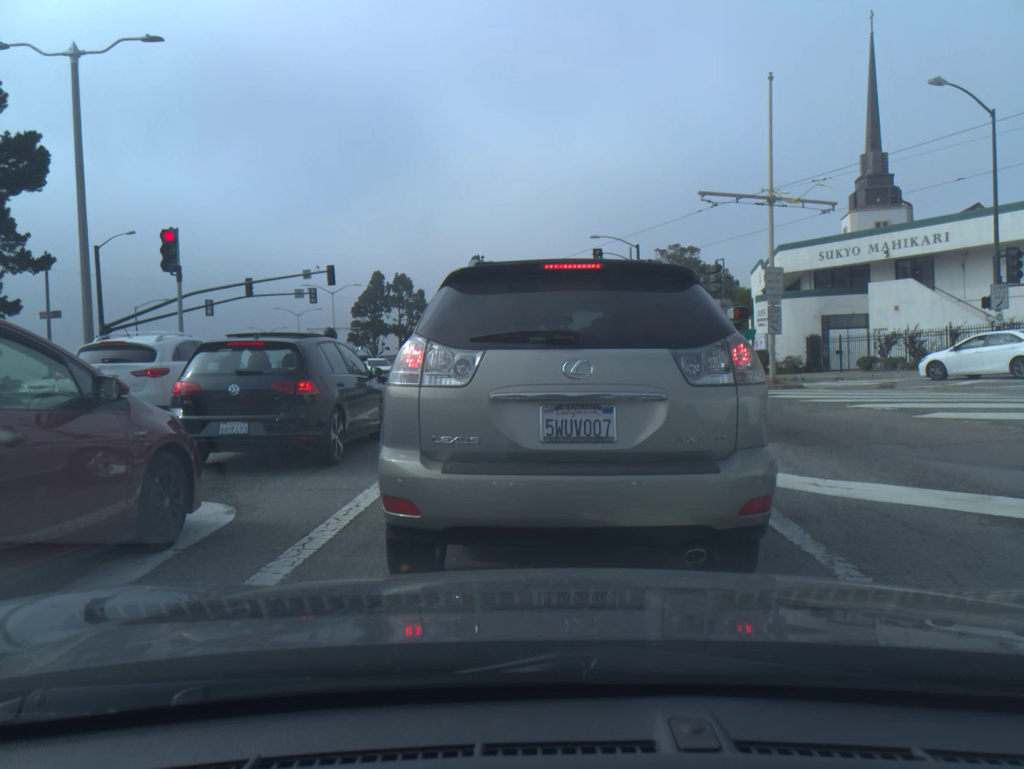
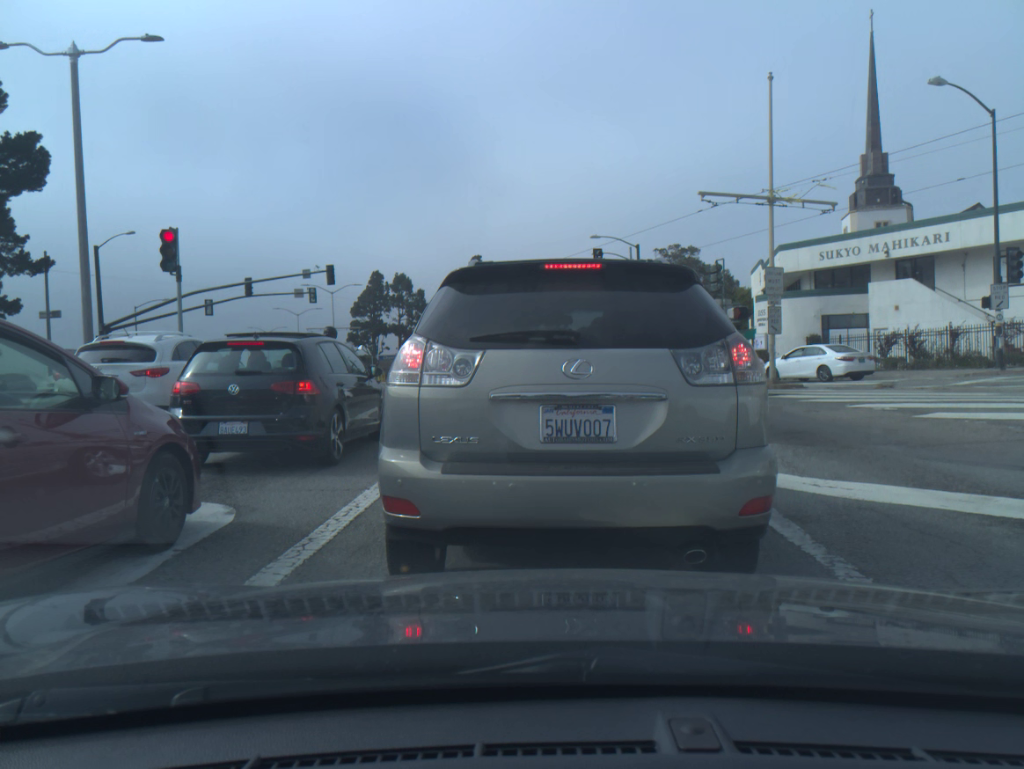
(0.0, 0.0) m; 0°
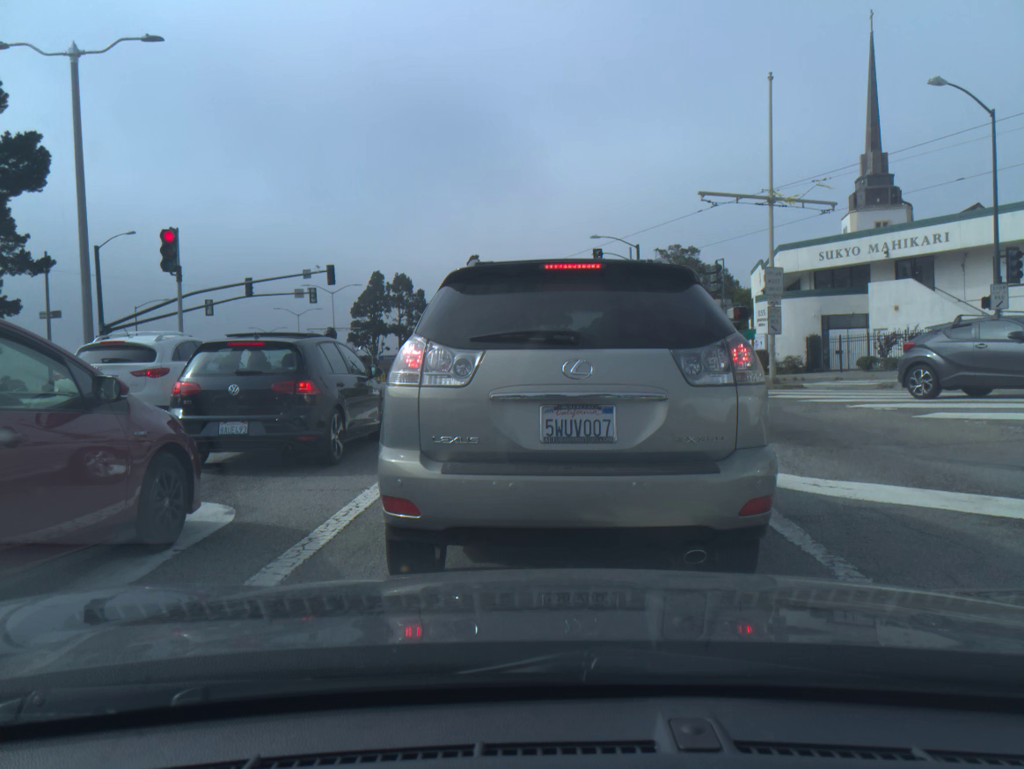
(0.0, 0.0) m; 0°
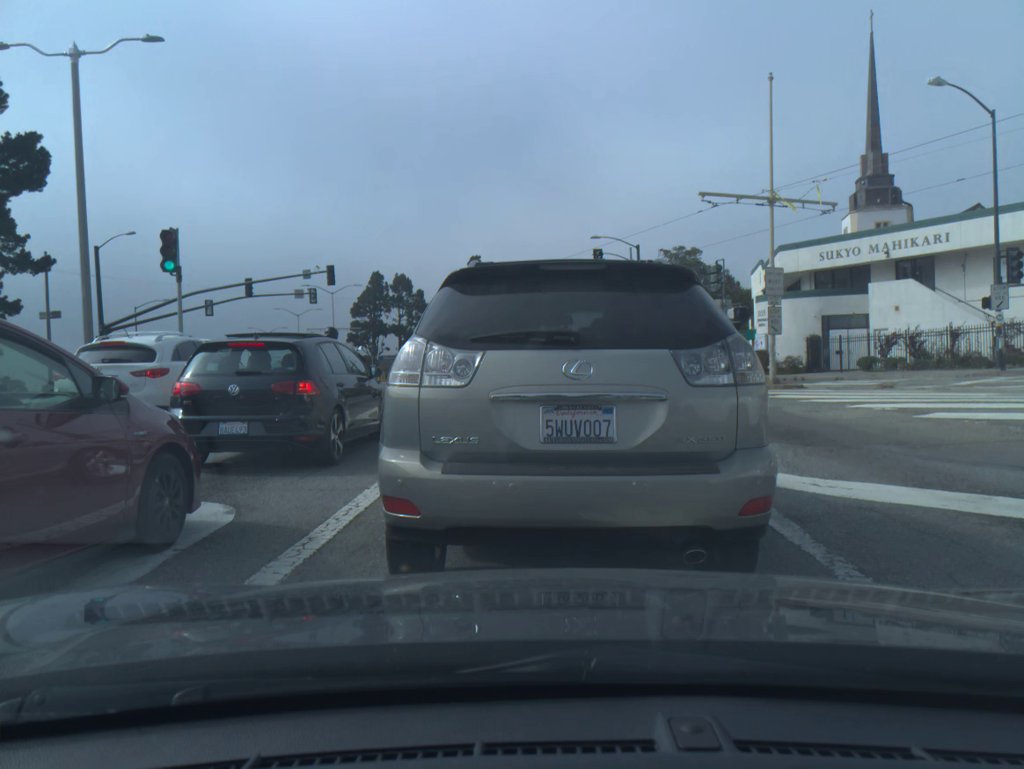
(0.0, 0.0) m; 0°
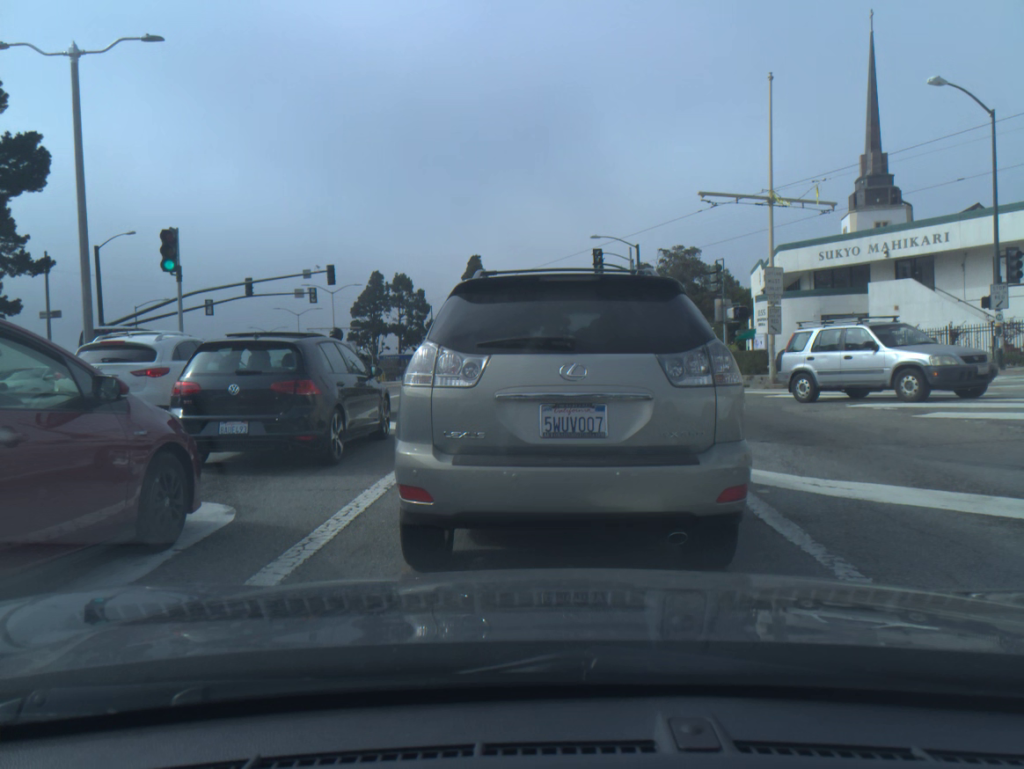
(0.0, 0.0) m; 0°
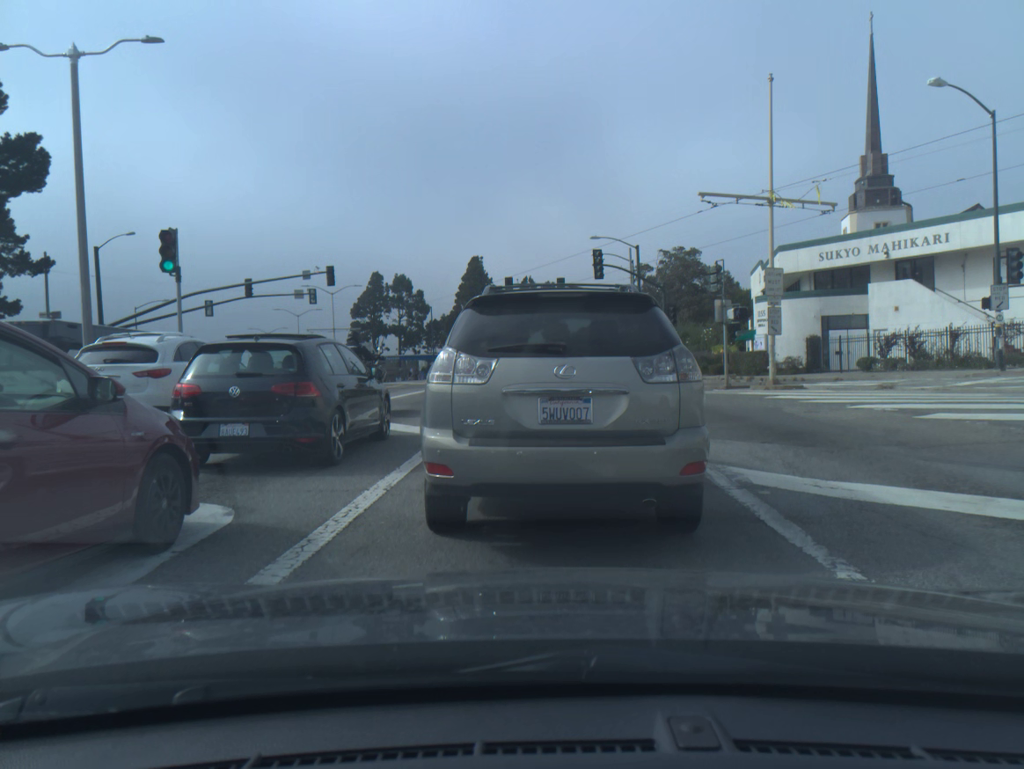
(0.0, 0.0) m; 0°
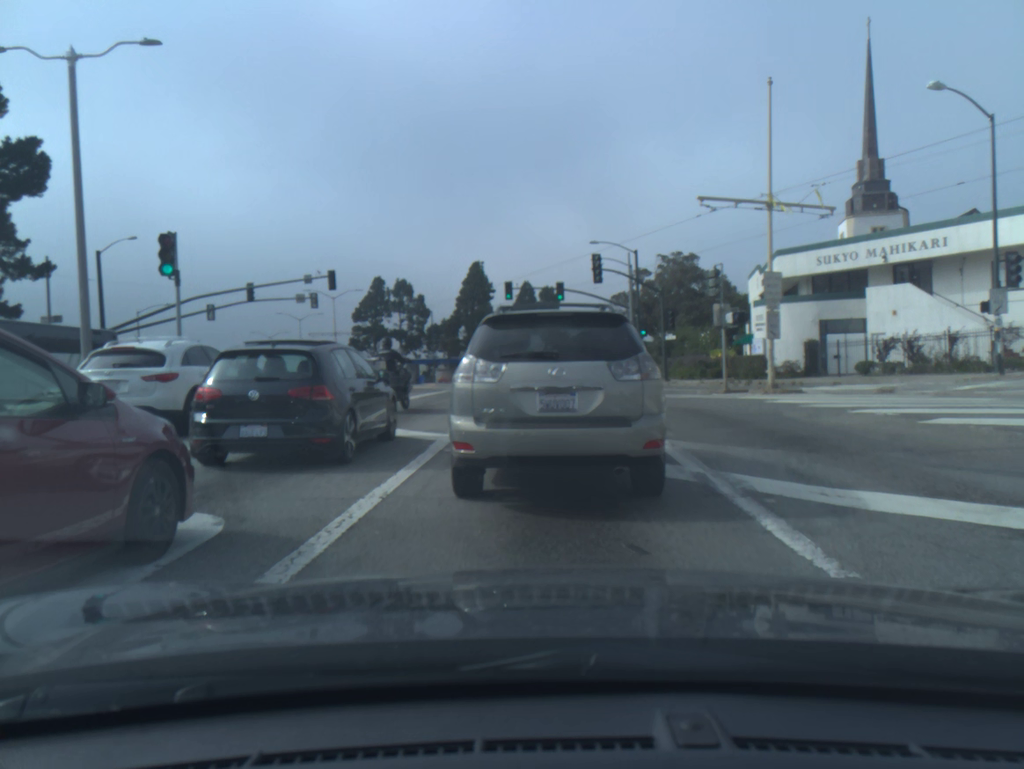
(0.0, +0.2) m; 0°
